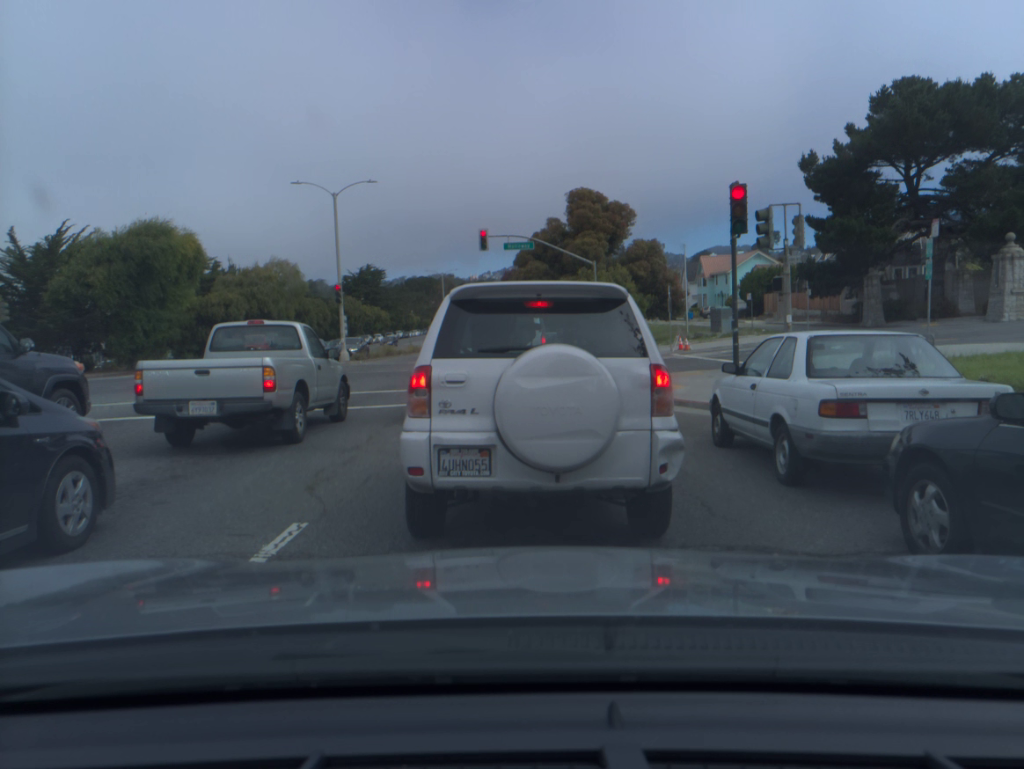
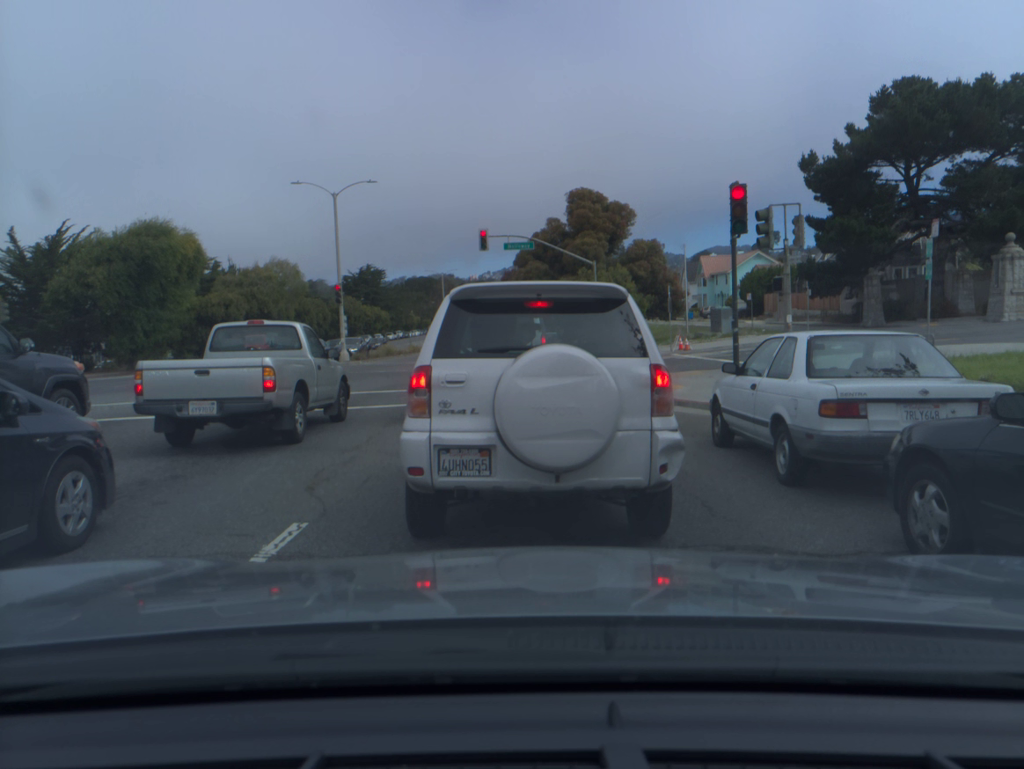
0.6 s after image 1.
(0.0, 0.0) m; 0°
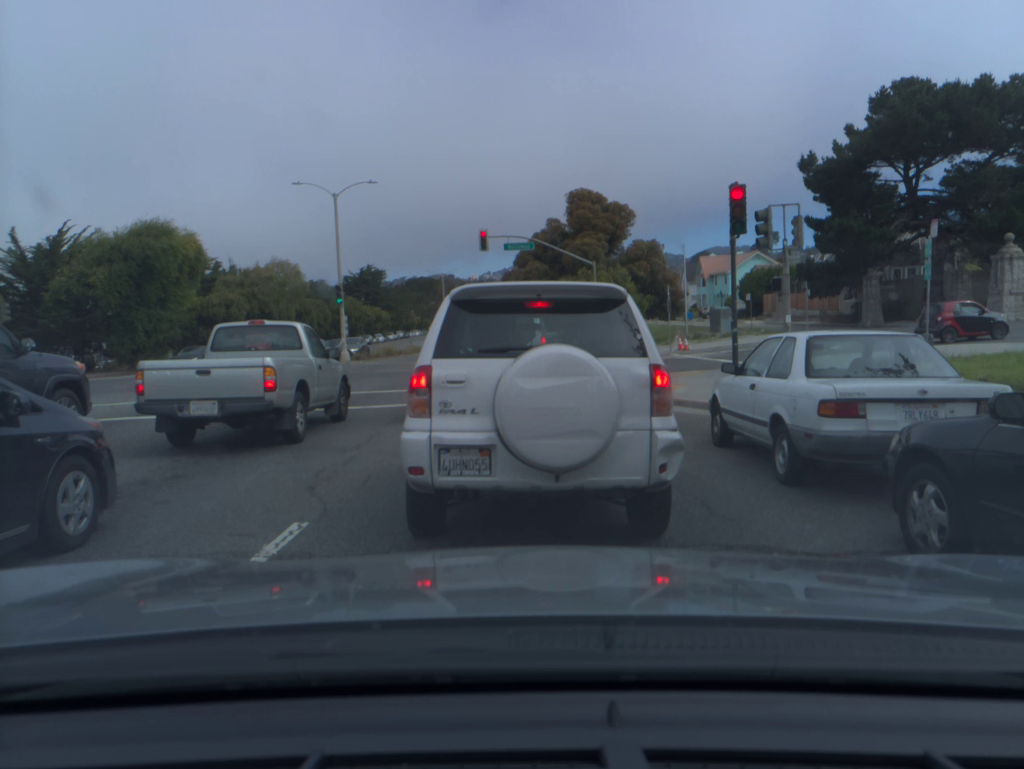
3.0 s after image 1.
(0.0, 0.0) m; 0°
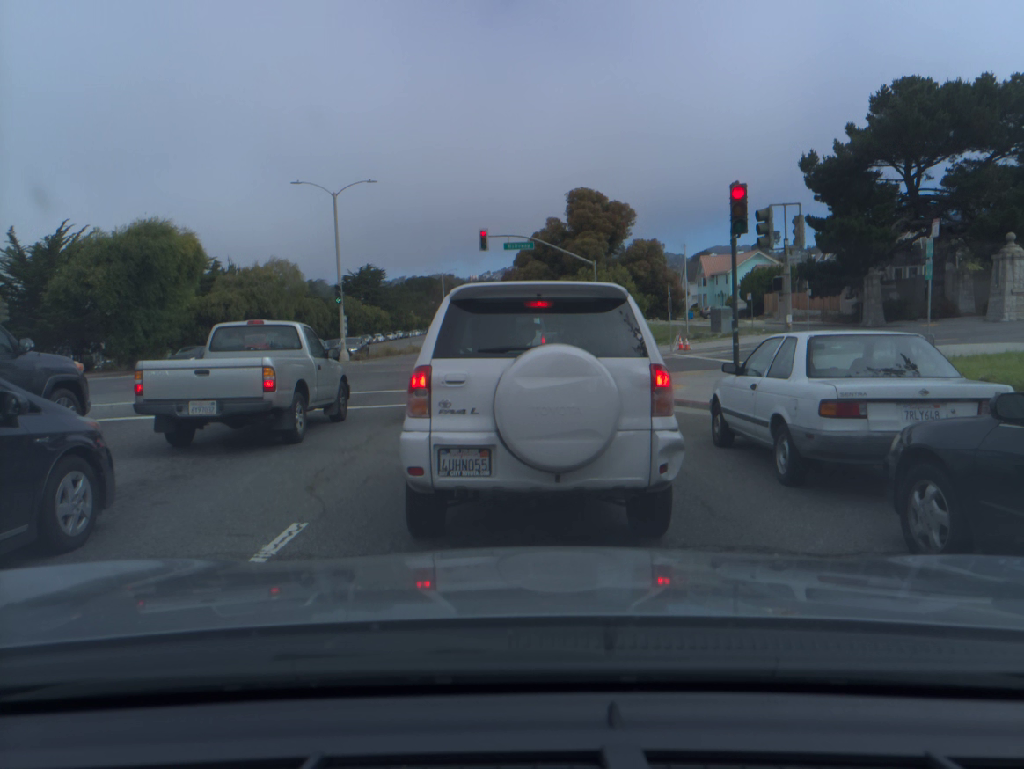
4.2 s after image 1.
(0.0, 0.0) m; 0°
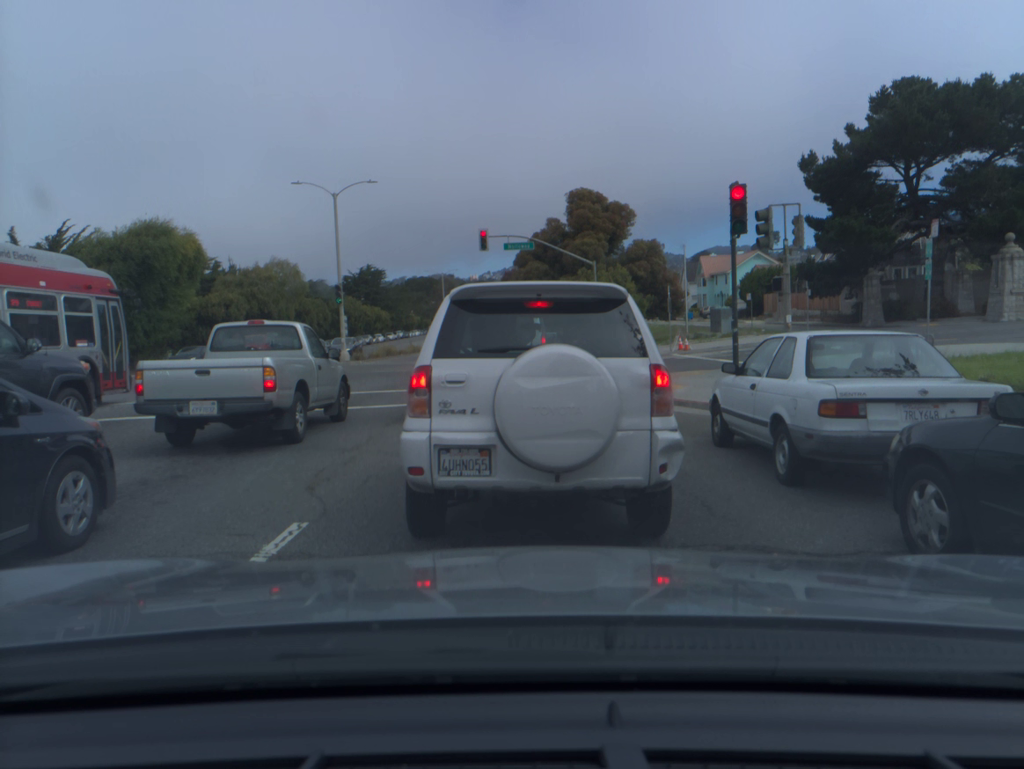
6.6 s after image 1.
(0.0, 0.0) m; 0°
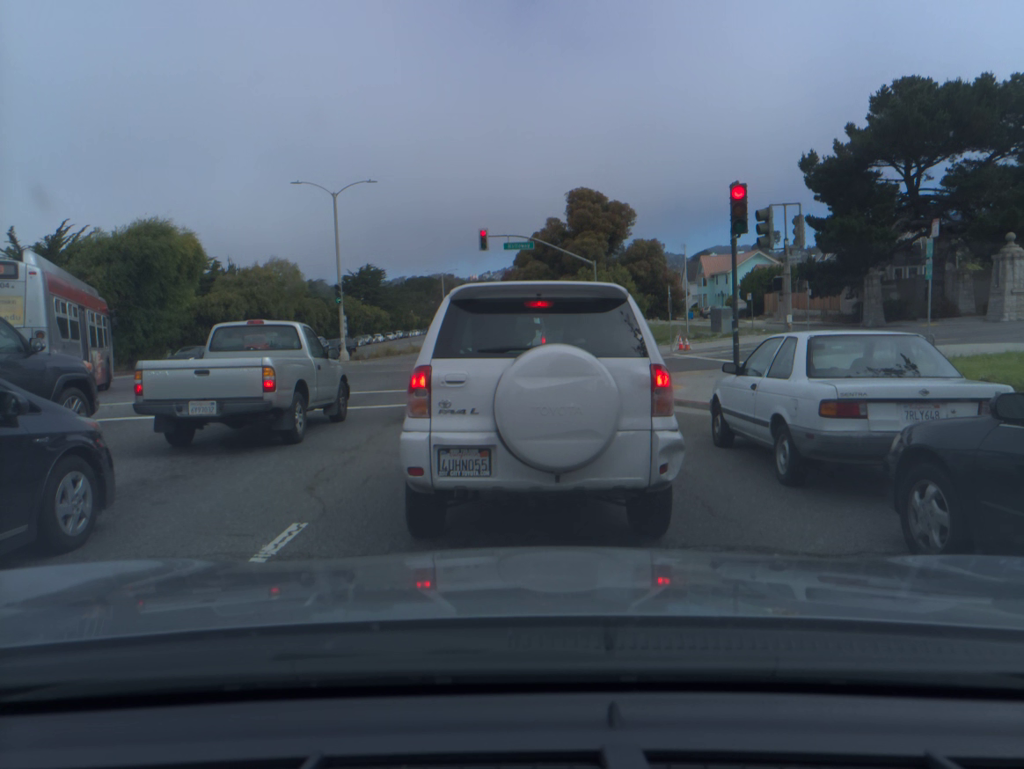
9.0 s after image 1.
(0.0, 0.0) m; 0°
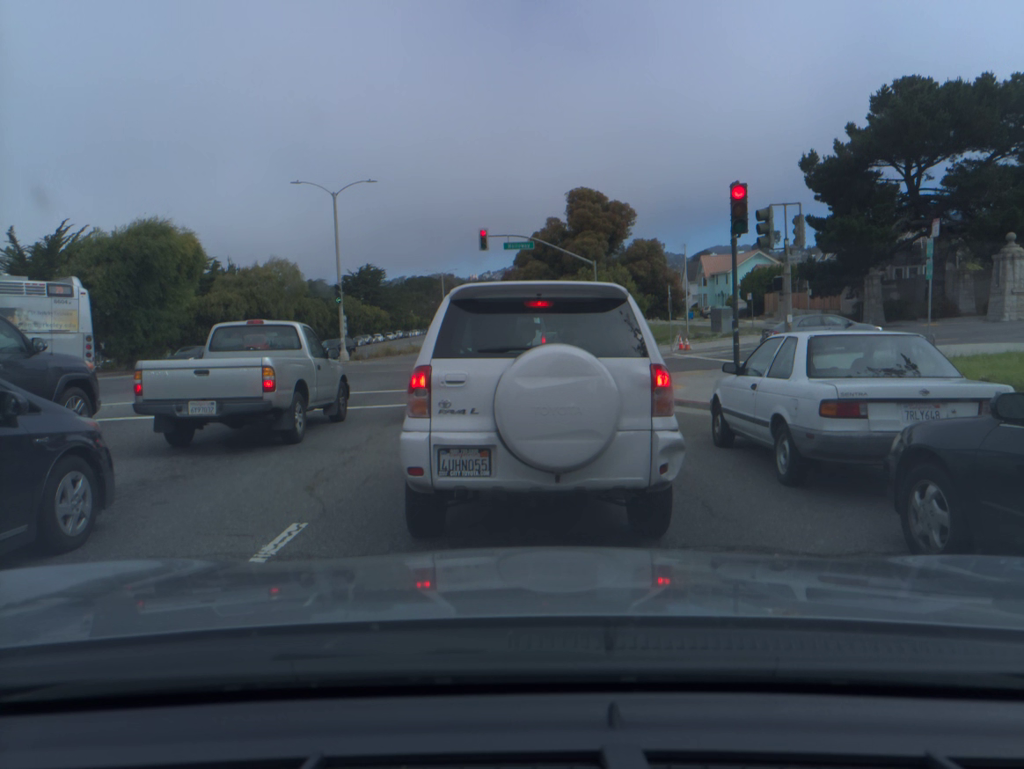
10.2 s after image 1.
(0.0, 0.0) m; 0°
